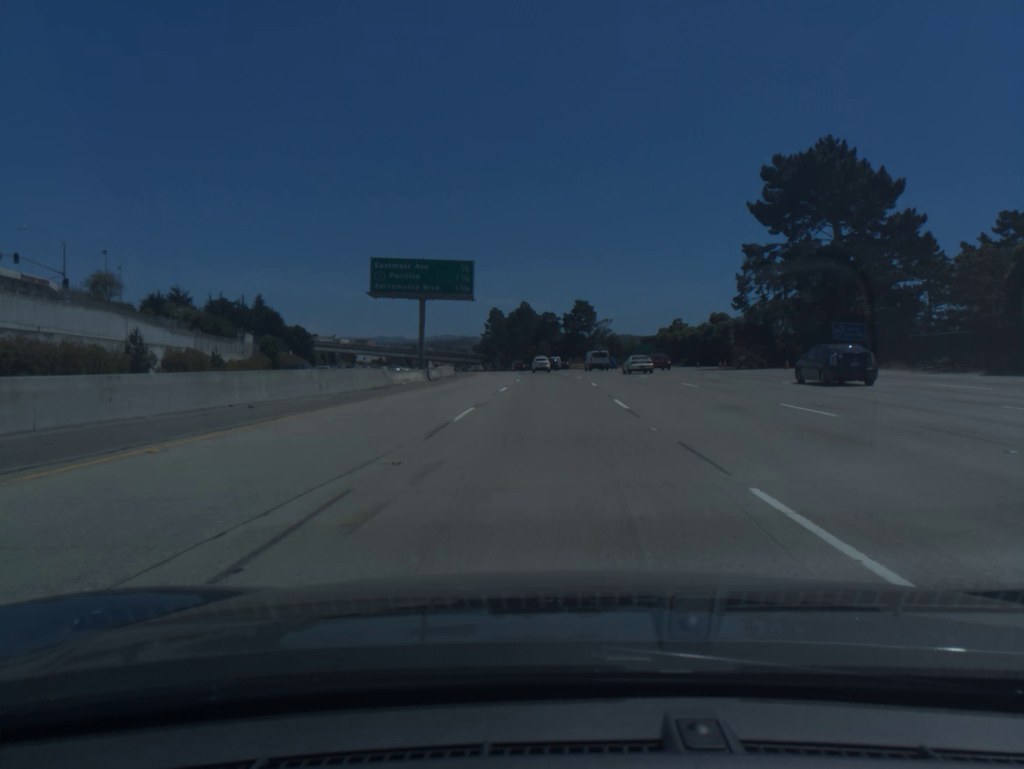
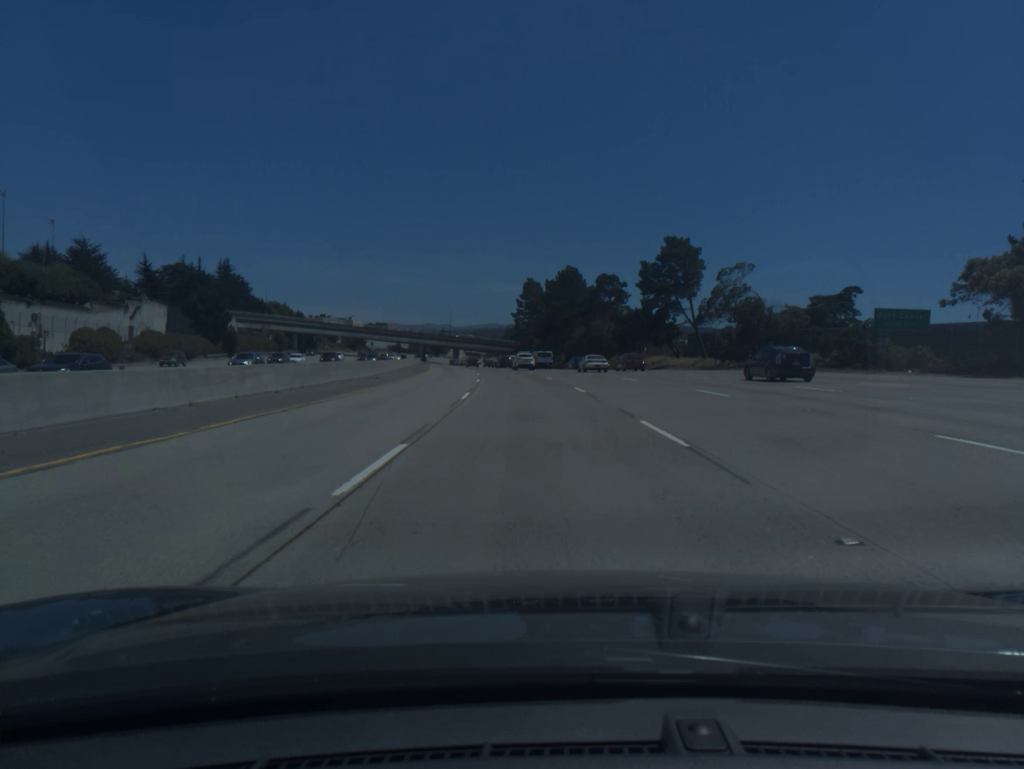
(-1.1, +80.7) m; -3°
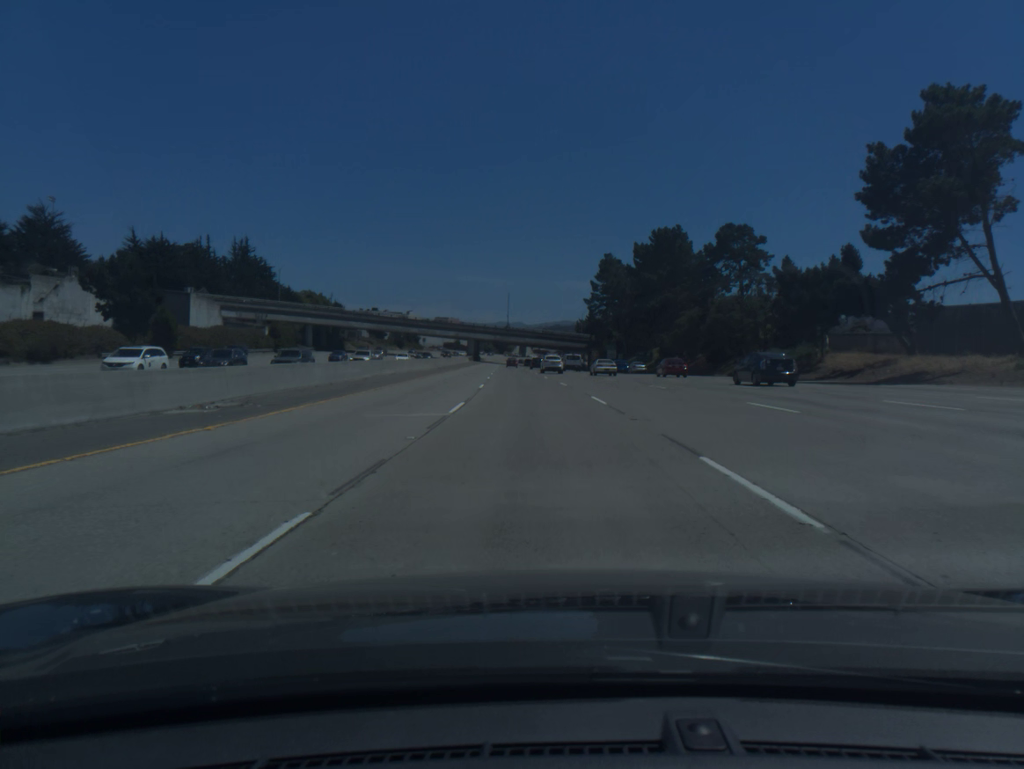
(-2.1, +48.5) m; -5°
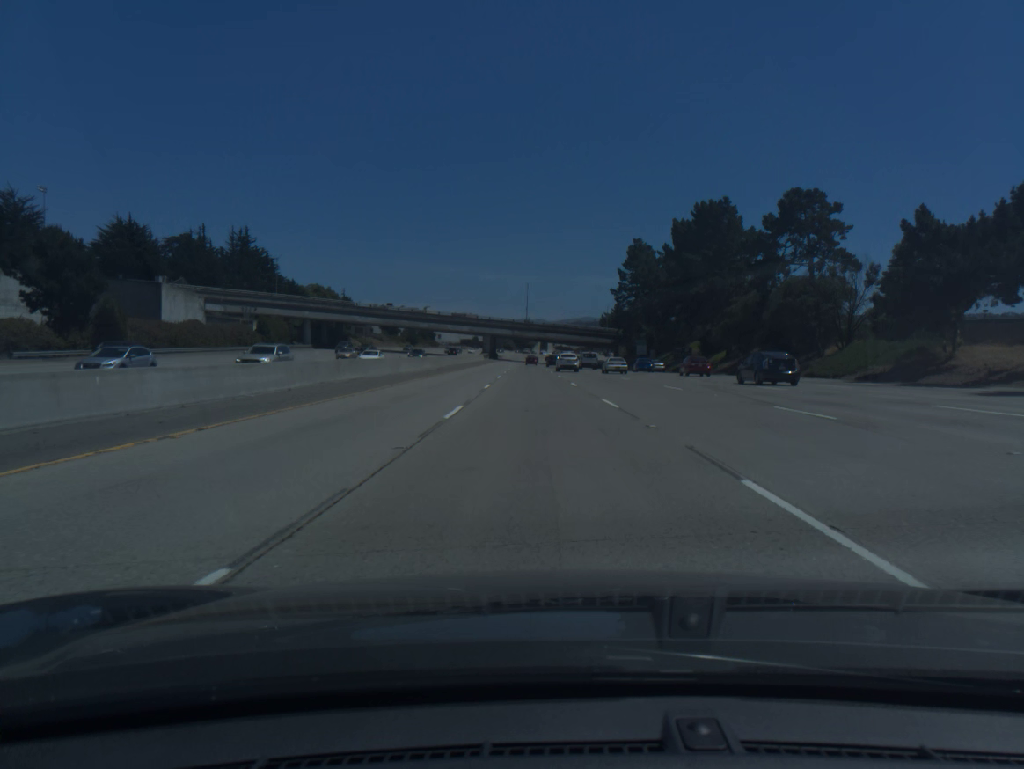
(-0.2, +16.3) m; -2°
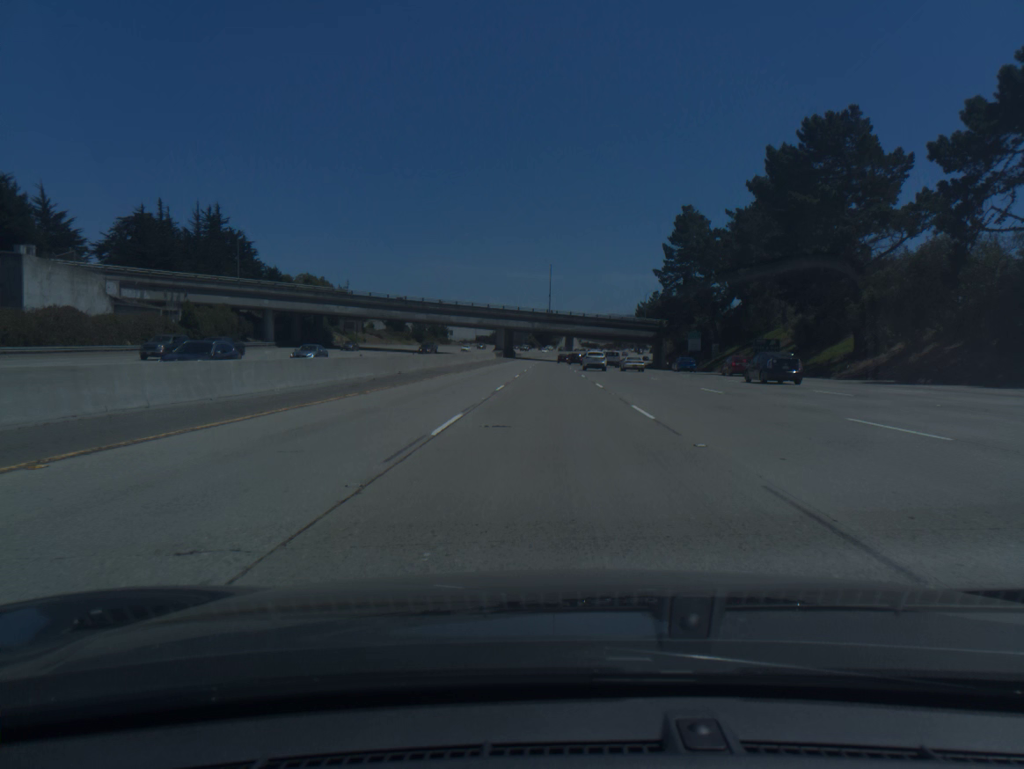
(-0.6, +32.7) m; -2°
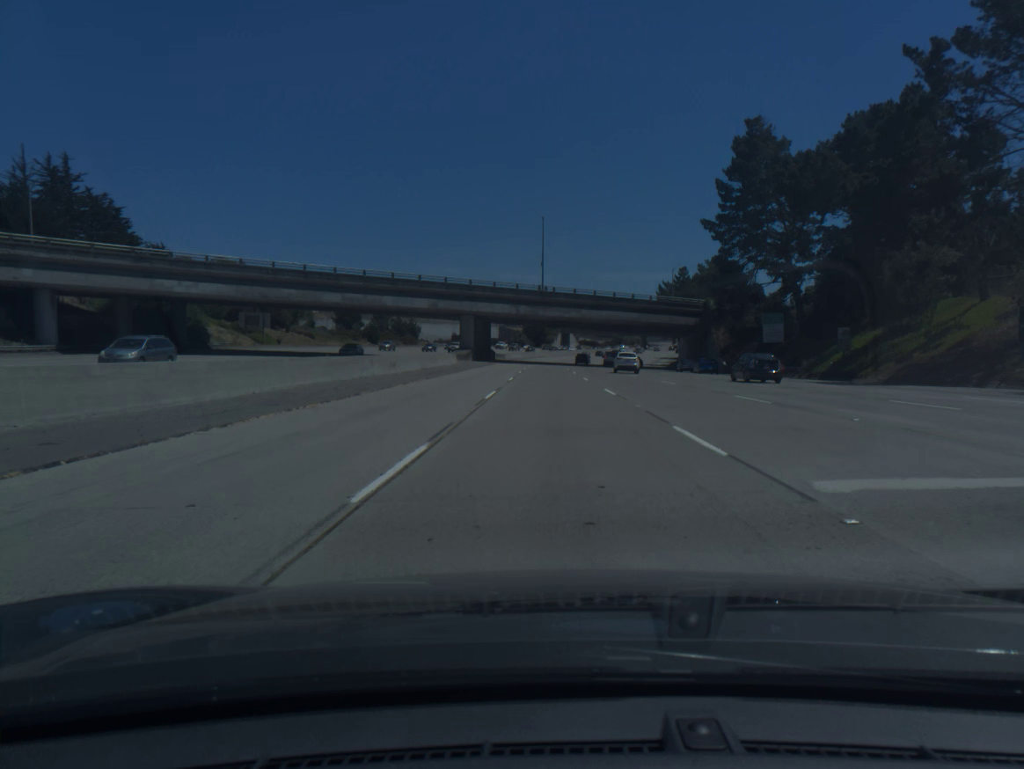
(0.0, +49.1) m; 0°
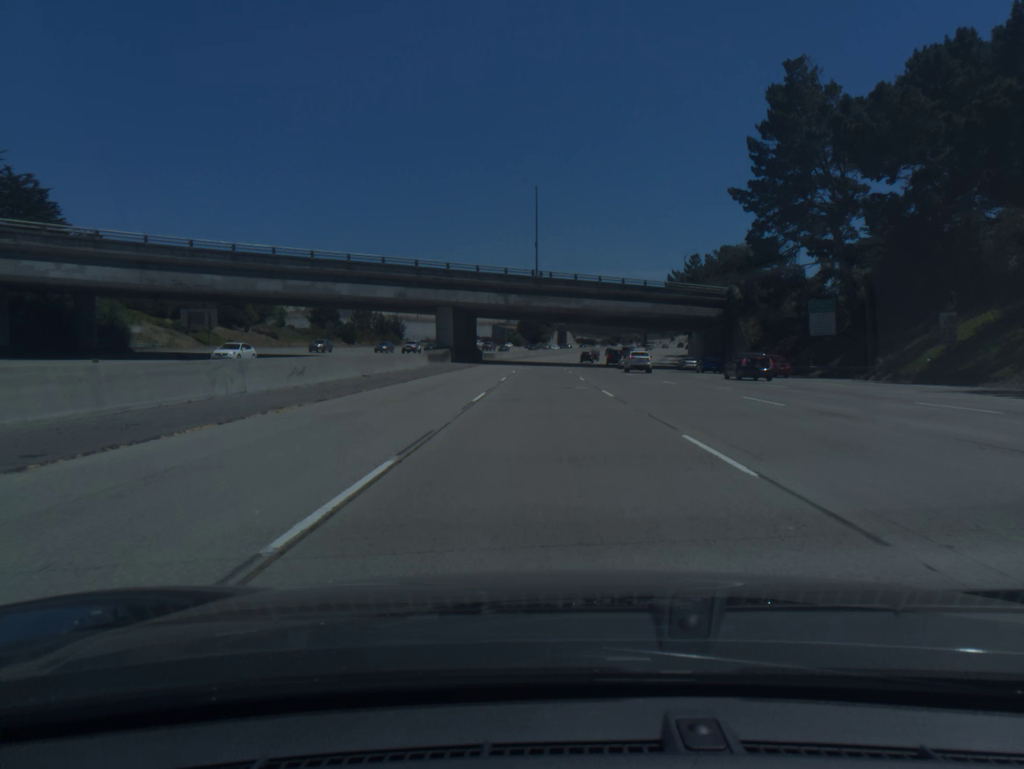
(+0.1, +16.3) m; 0°
